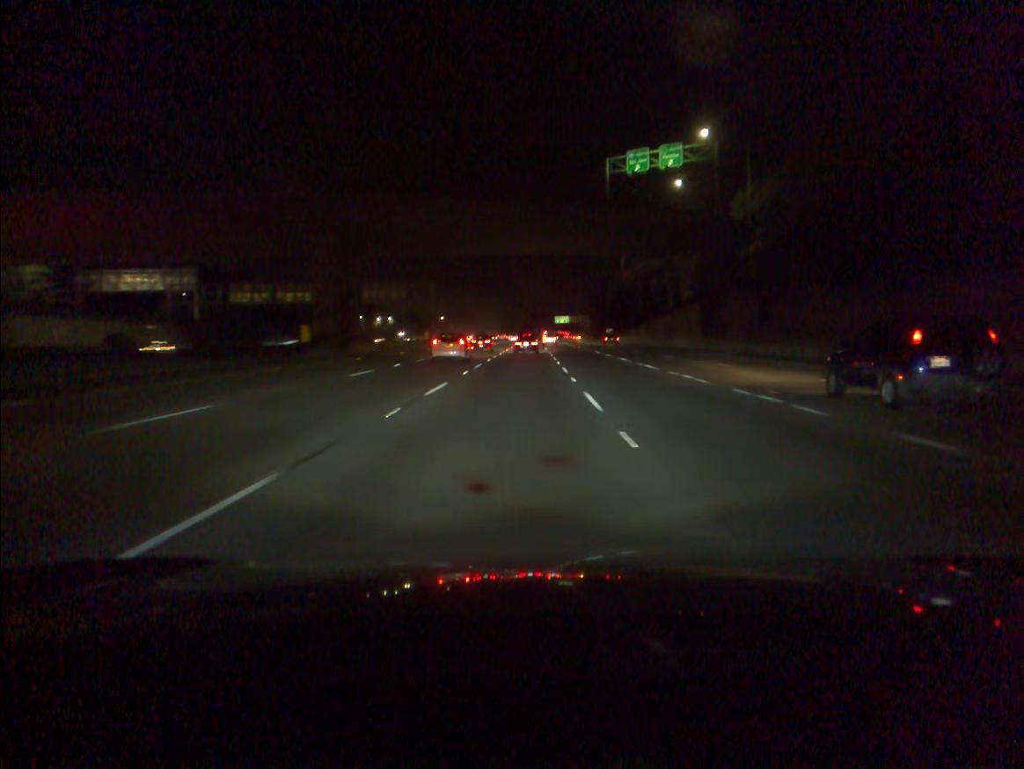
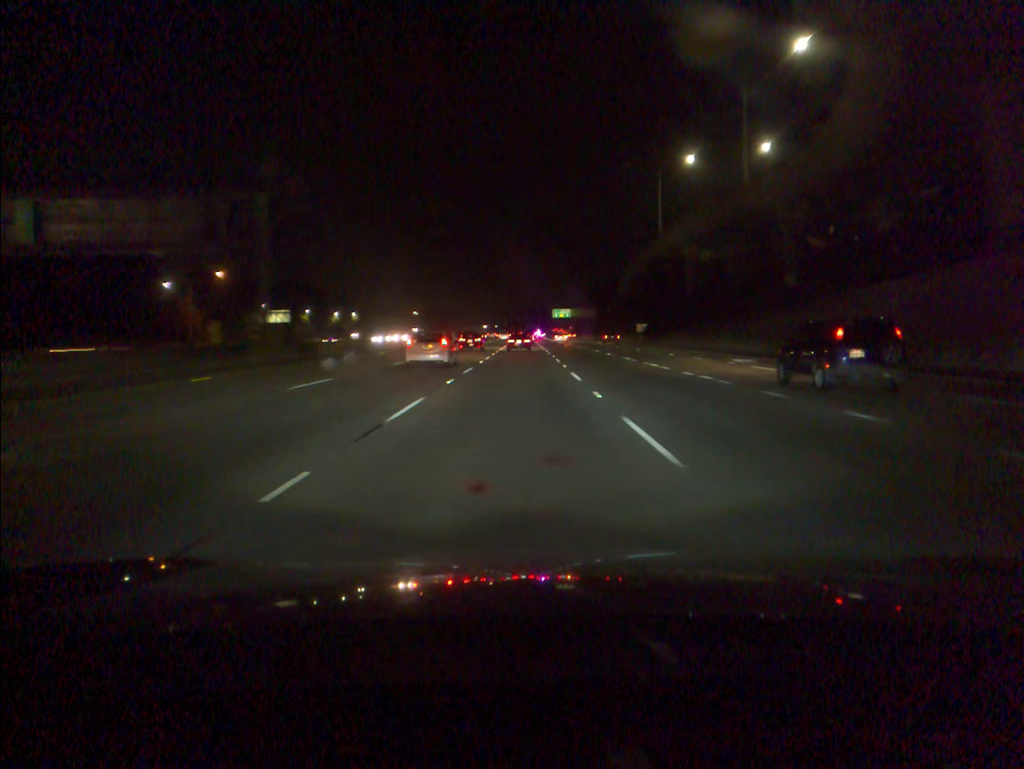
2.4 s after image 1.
(+0.4, +64.7) m; +1°
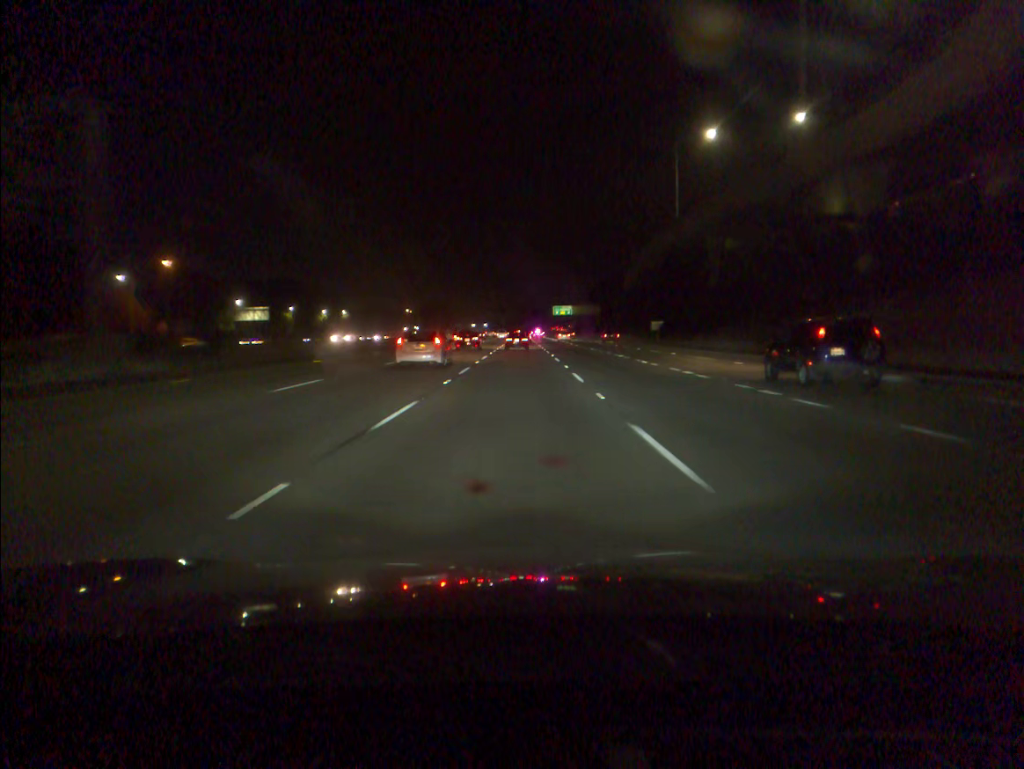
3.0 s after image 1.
(0.0, +15.7) m; 0°
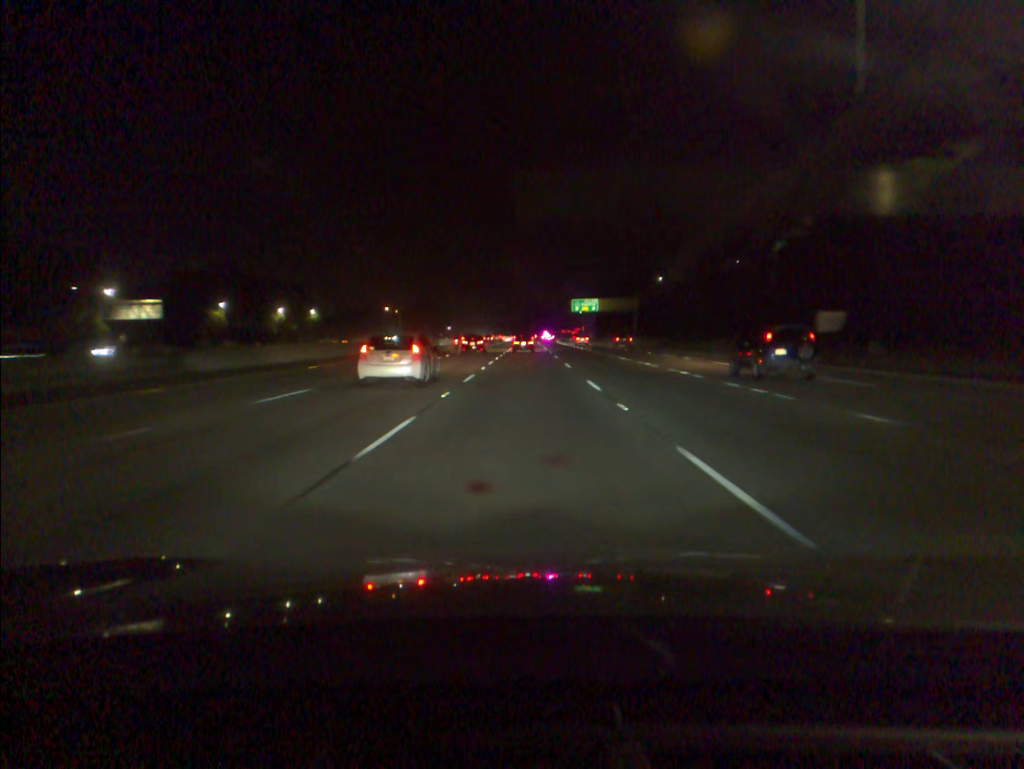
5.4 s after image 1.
(-0.2, +60.5) m; 0°
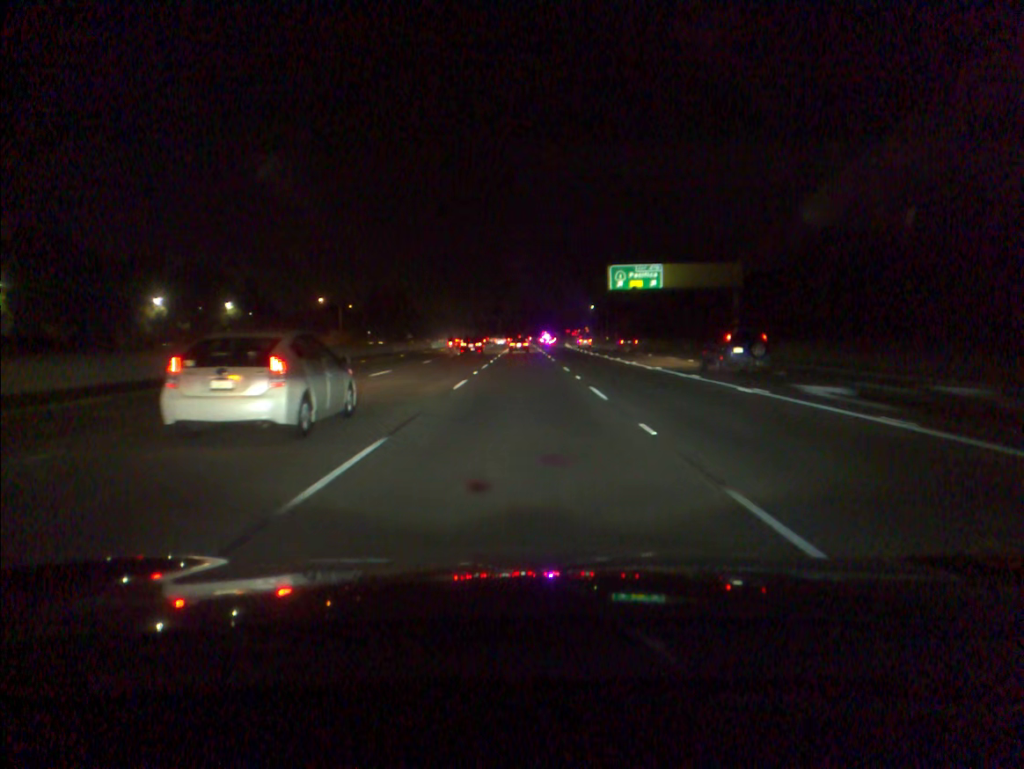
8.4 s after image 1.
(+0.4, +75.6) m; 0°
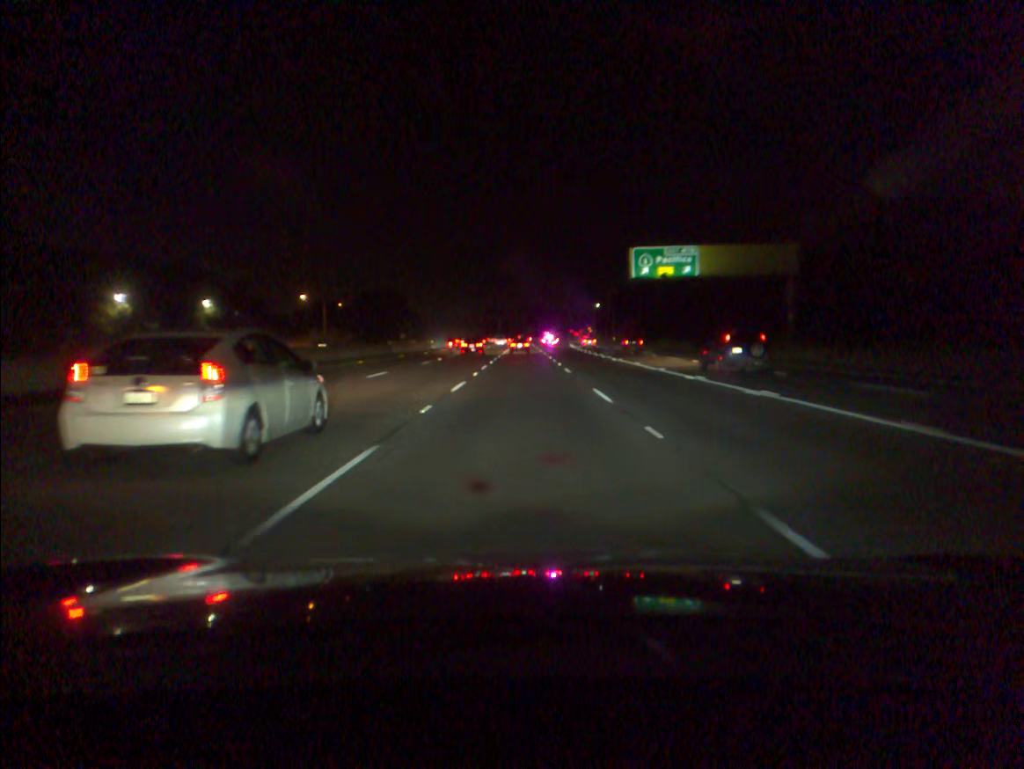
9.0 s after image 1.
(0.0, +15.5) m; 0°
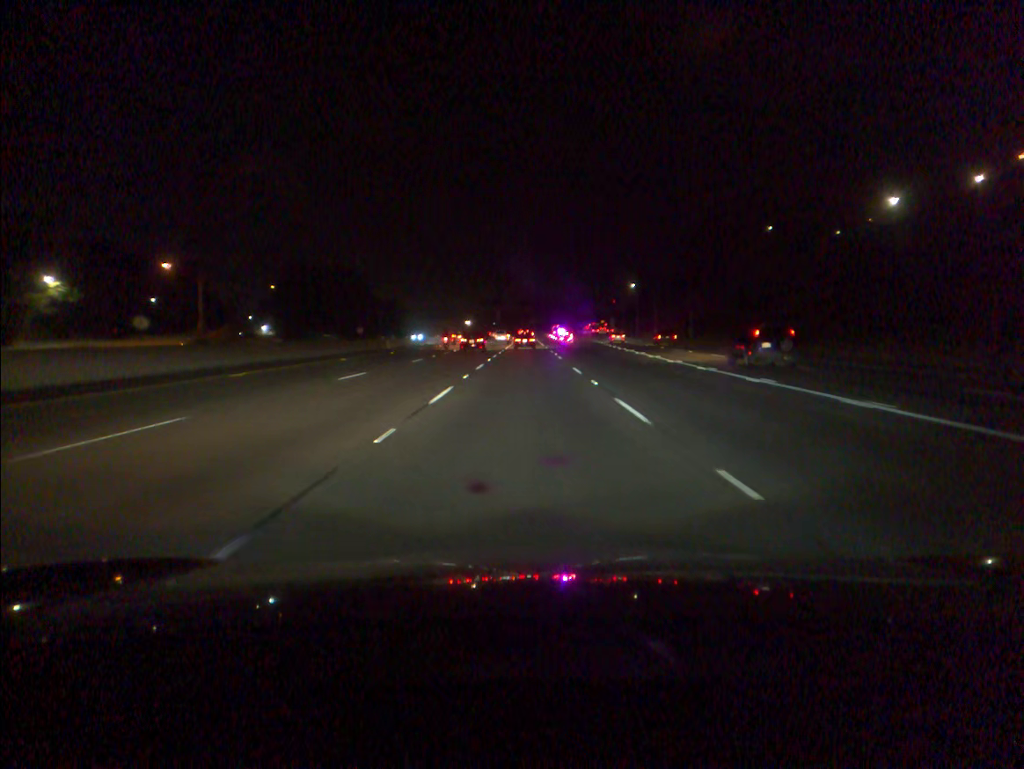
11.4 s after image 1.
(0.0, +63.0) m; 0°
